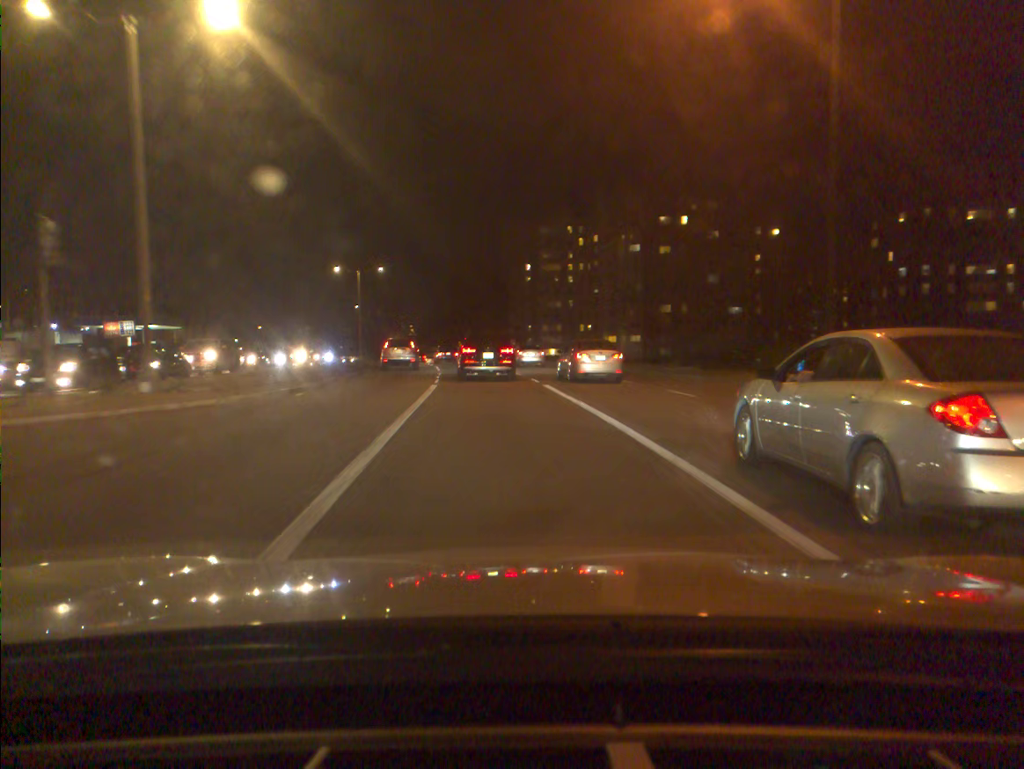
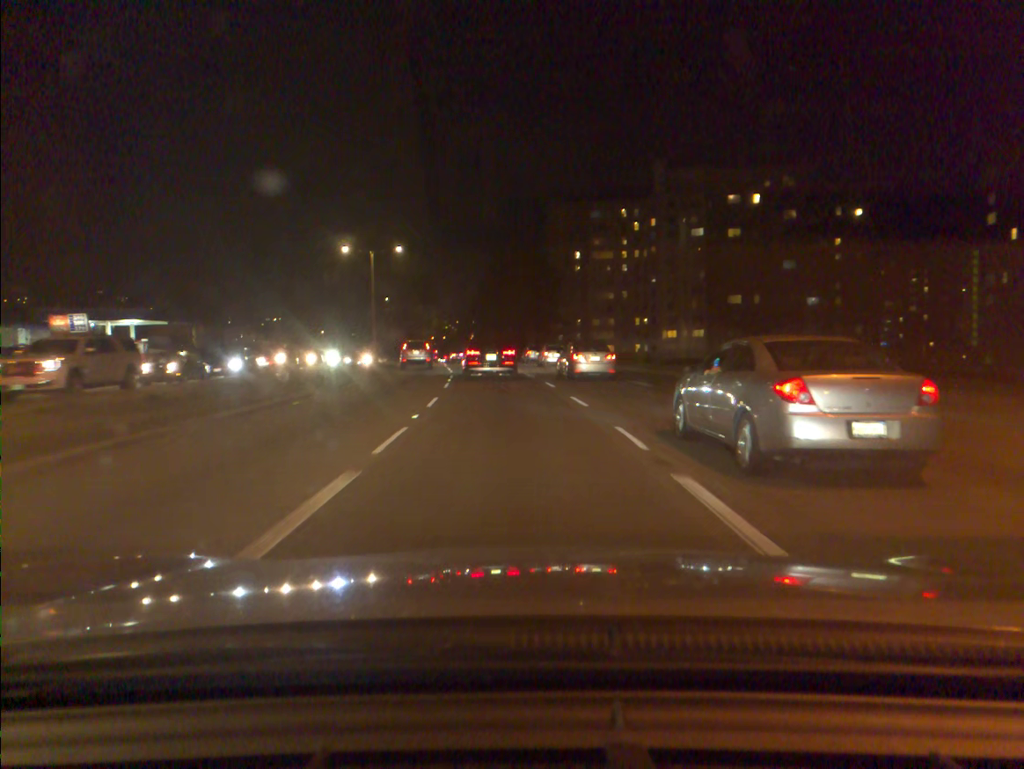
(-0.5, +16.0) m; -3°
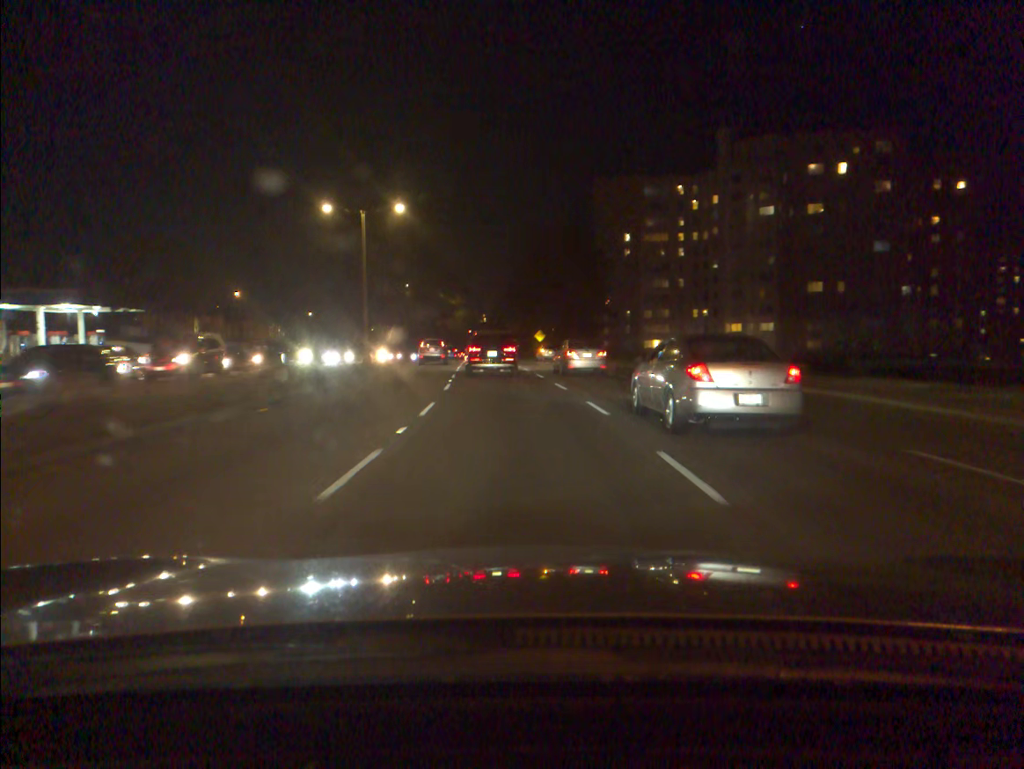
(-0.4, +17.5) m; -3°
